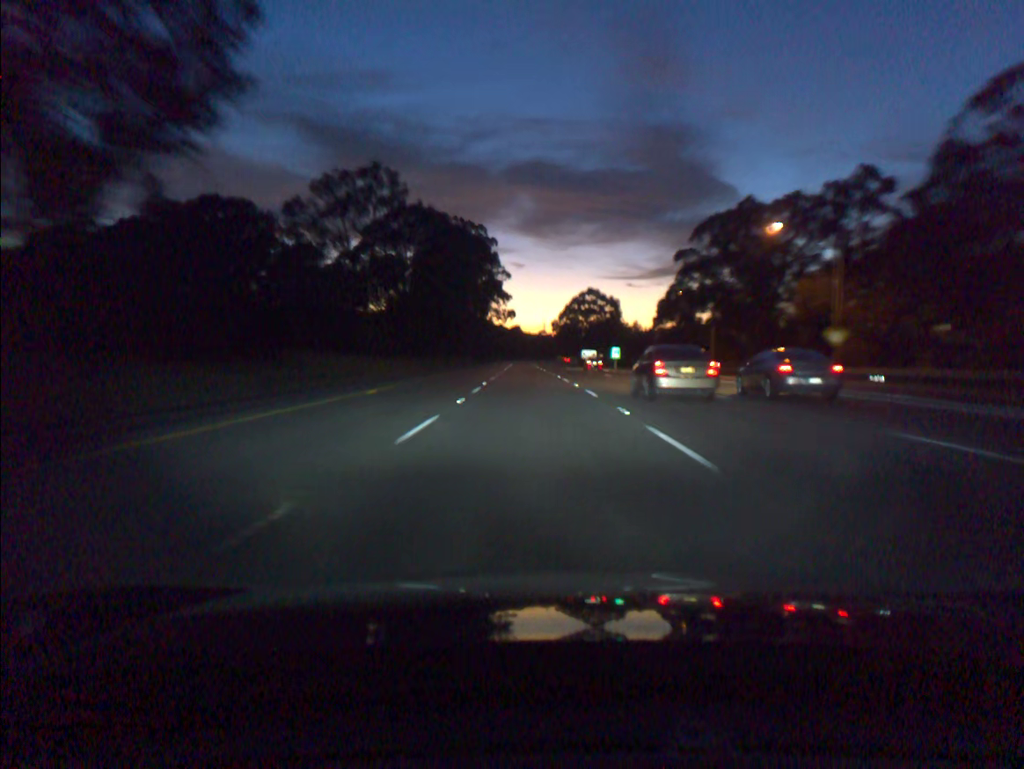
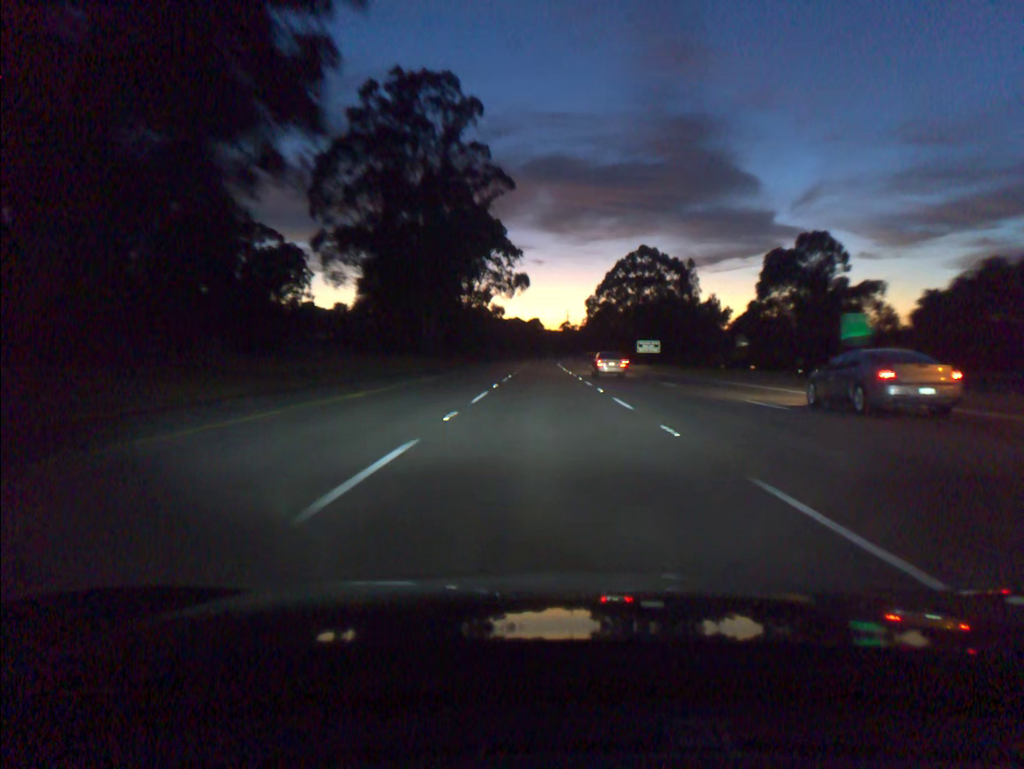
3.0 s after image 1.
(-2.1, +92.5) m; -1°
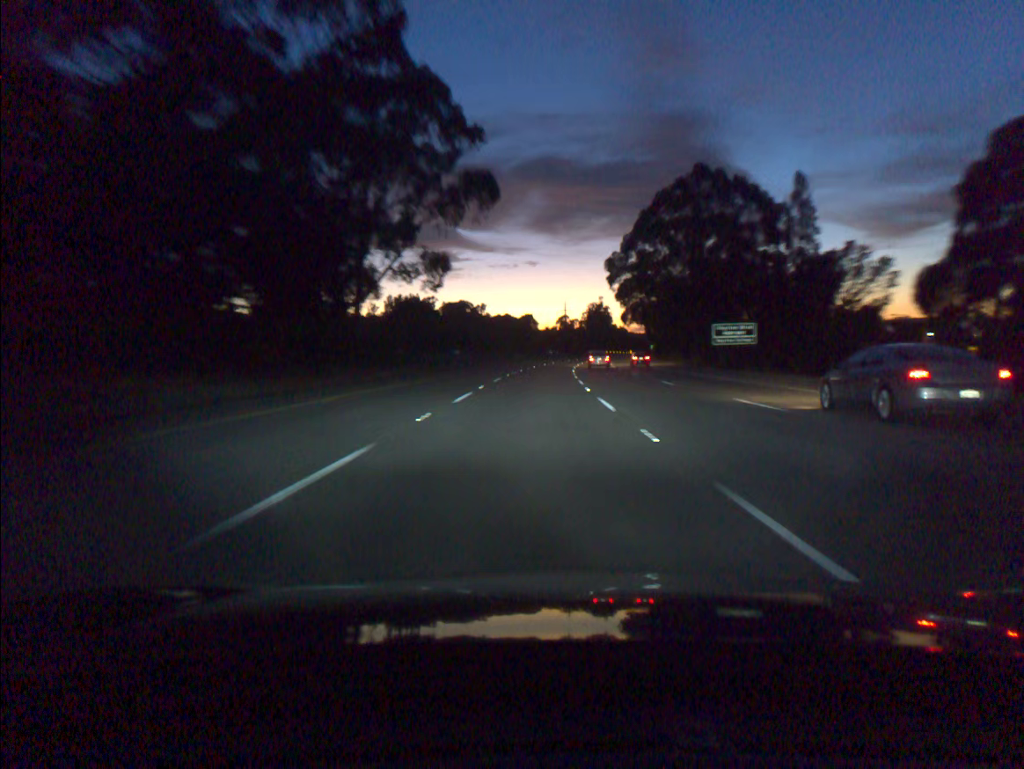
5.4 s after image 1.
(+0.5, +73.7) m; 0°
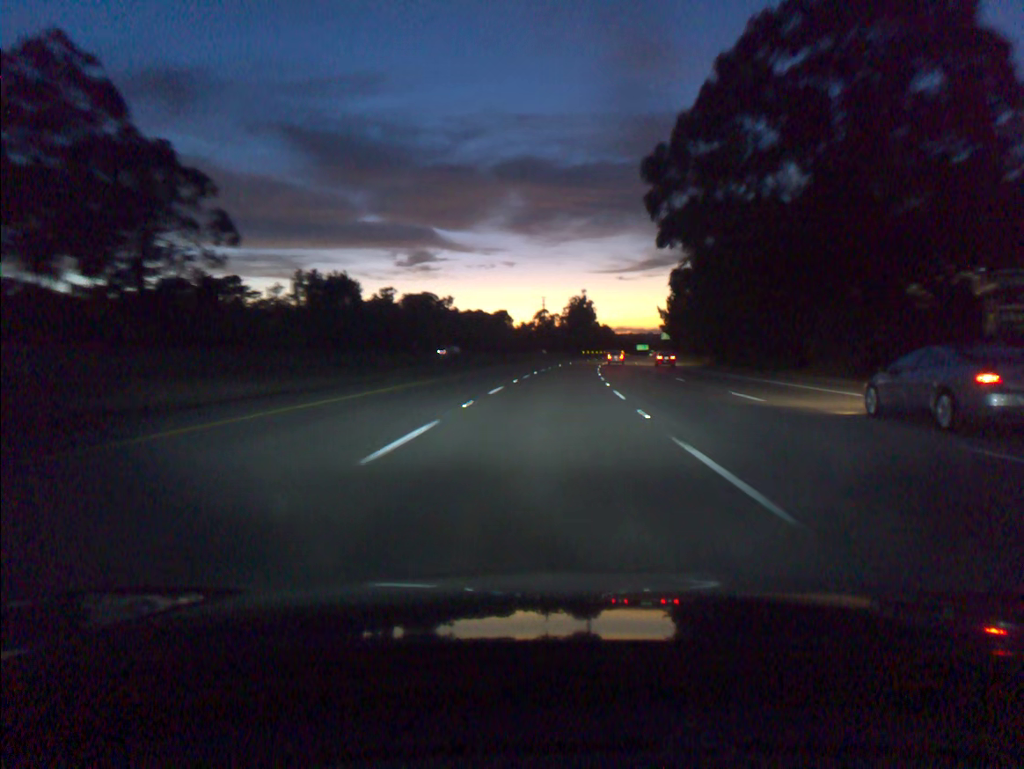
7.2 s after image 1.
(+0.4, +55.0) m; +2°
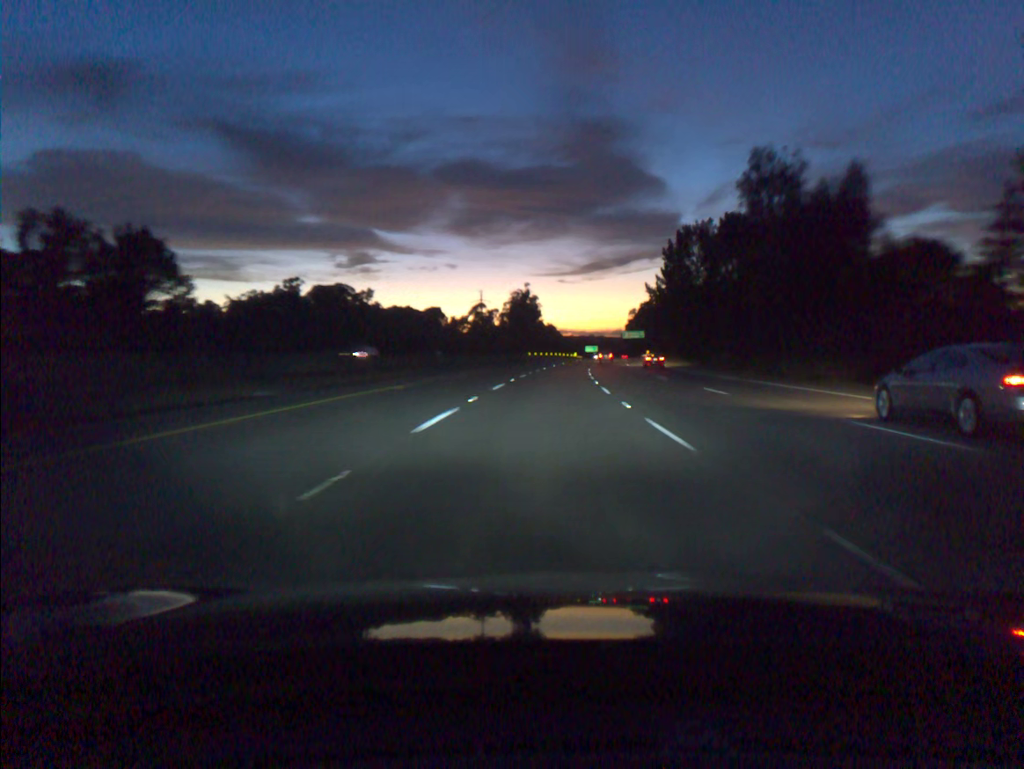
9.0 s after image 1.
(+2.0, +54.9) m; +4°
